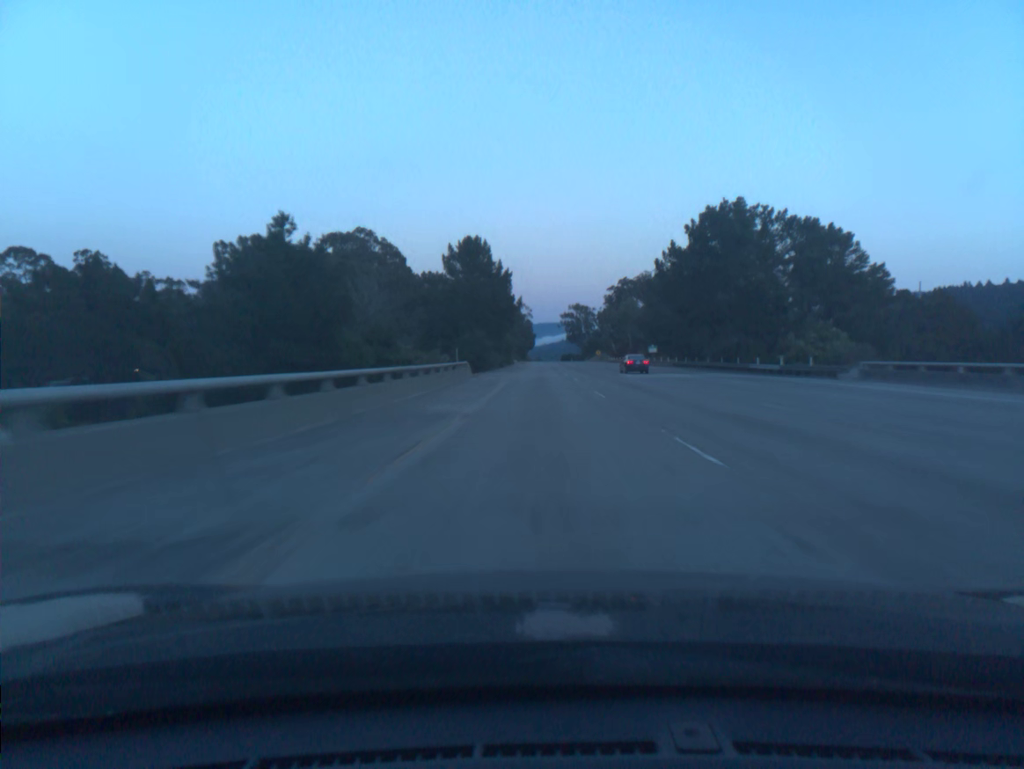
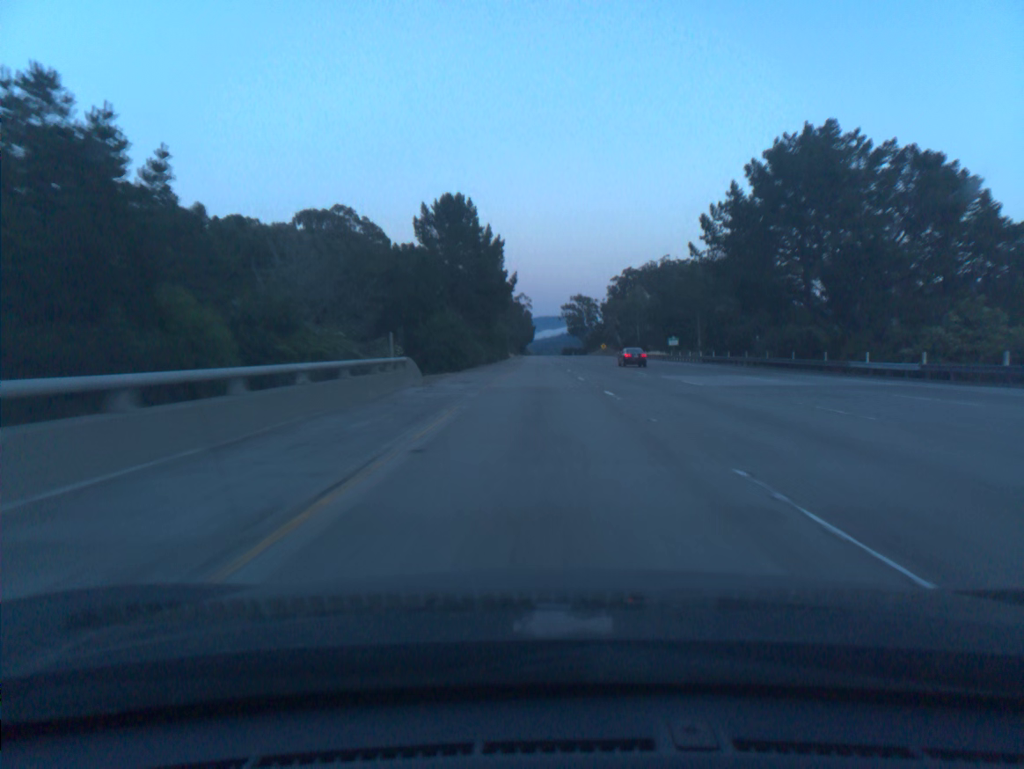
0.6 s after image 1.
(0.0, +19.7) m; 0°
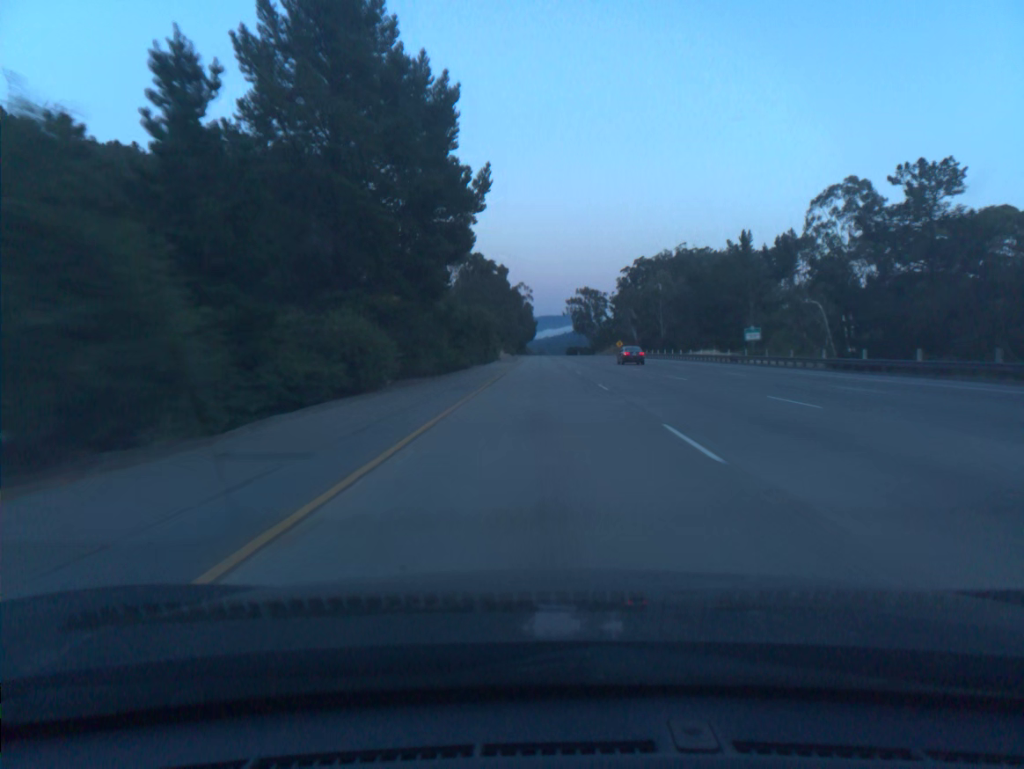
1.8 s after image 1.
(-0.1, +39.5) m; 0°
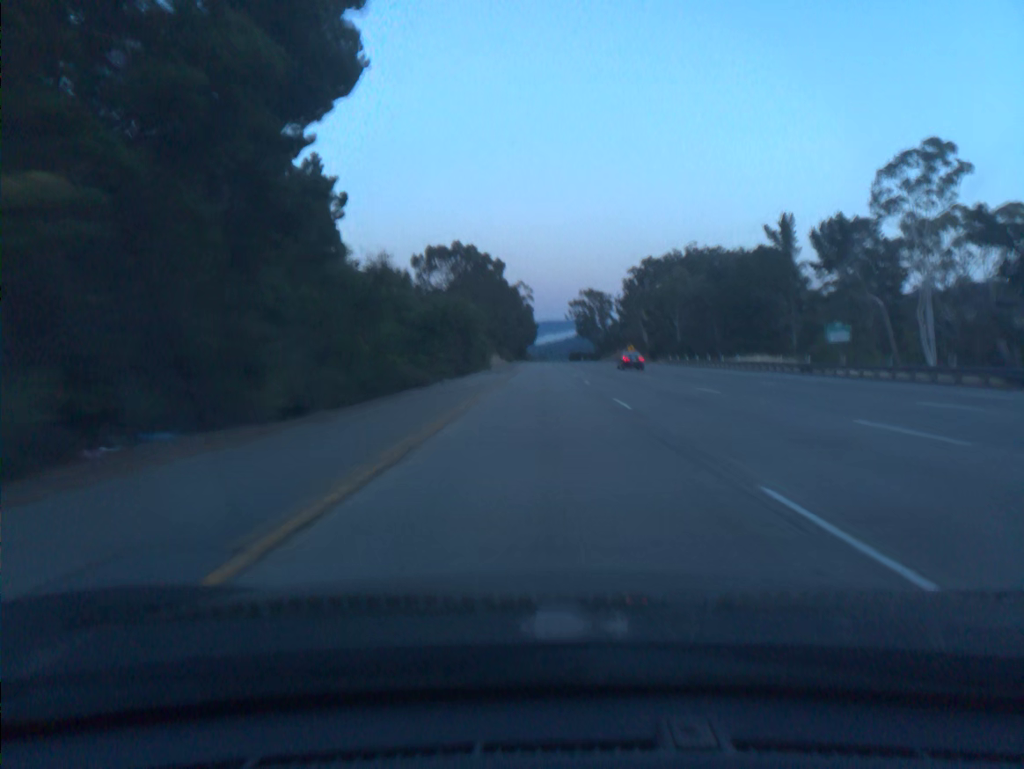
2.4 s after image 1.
(0.0, +19.7) m; 0°
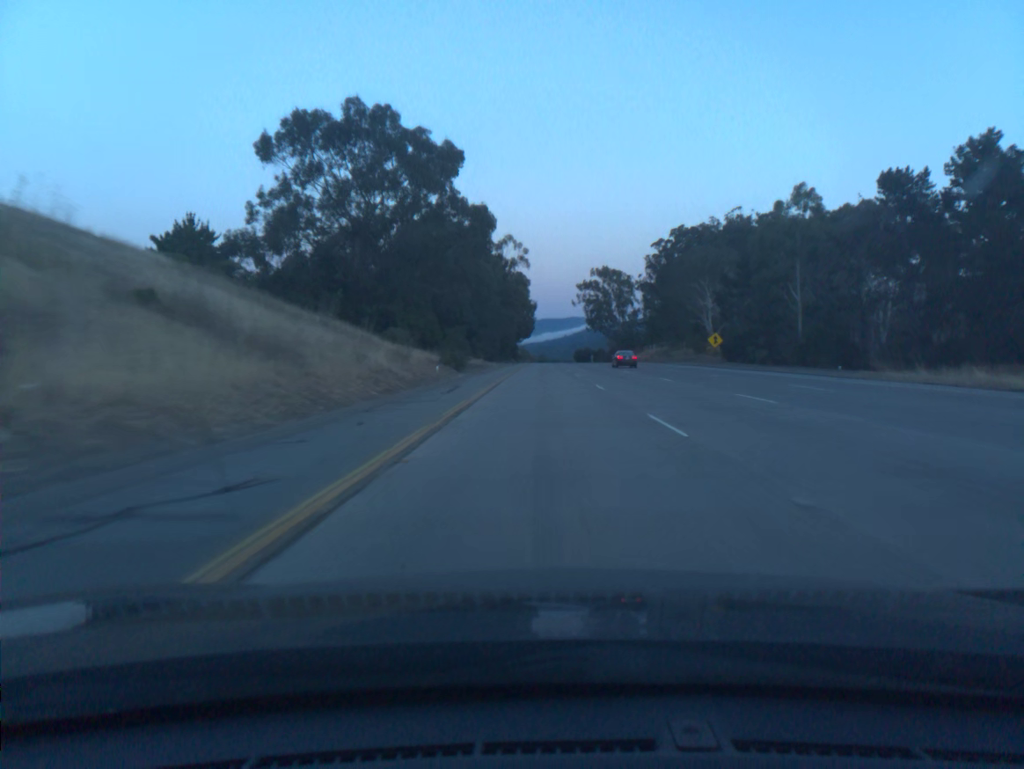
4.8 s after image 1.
(0.0, +78.8) m; 0°
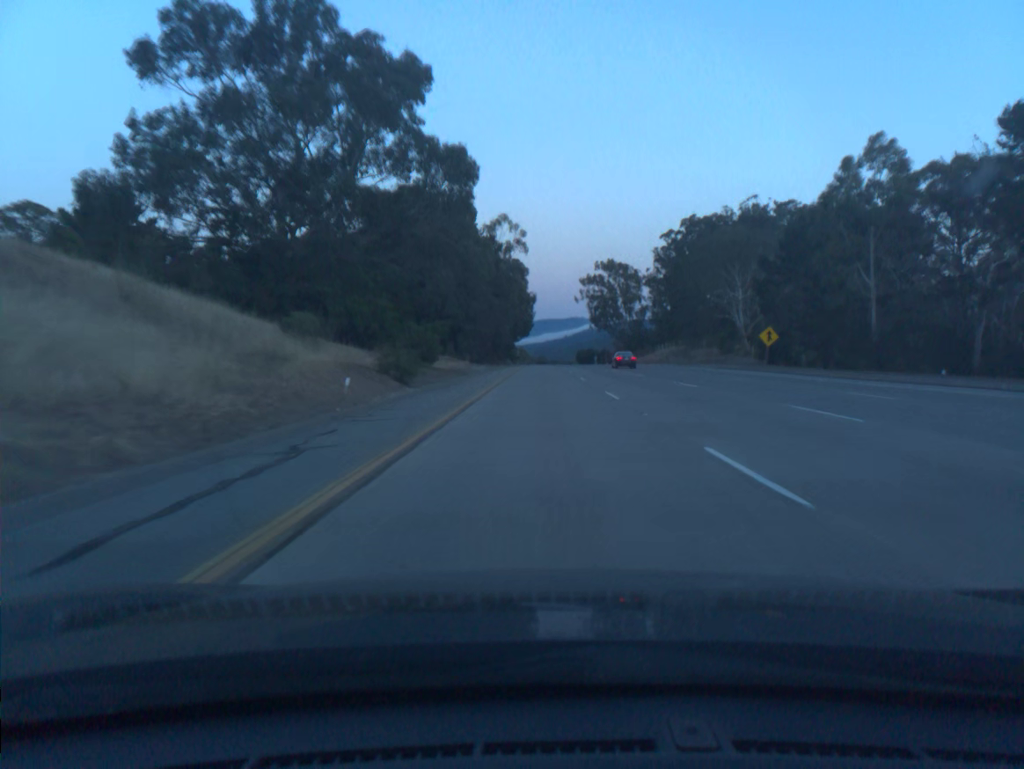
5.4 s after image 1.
(0.0, +19.7) m; 0°
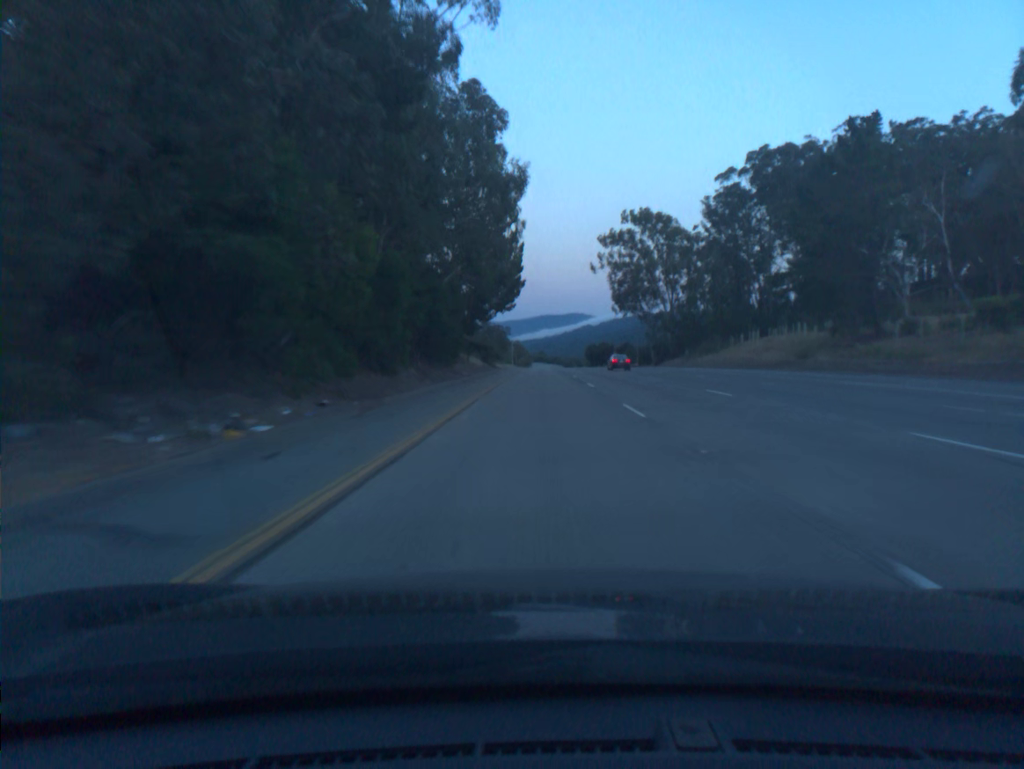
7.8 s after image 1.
(+0.1, +78.7) m; 0°
